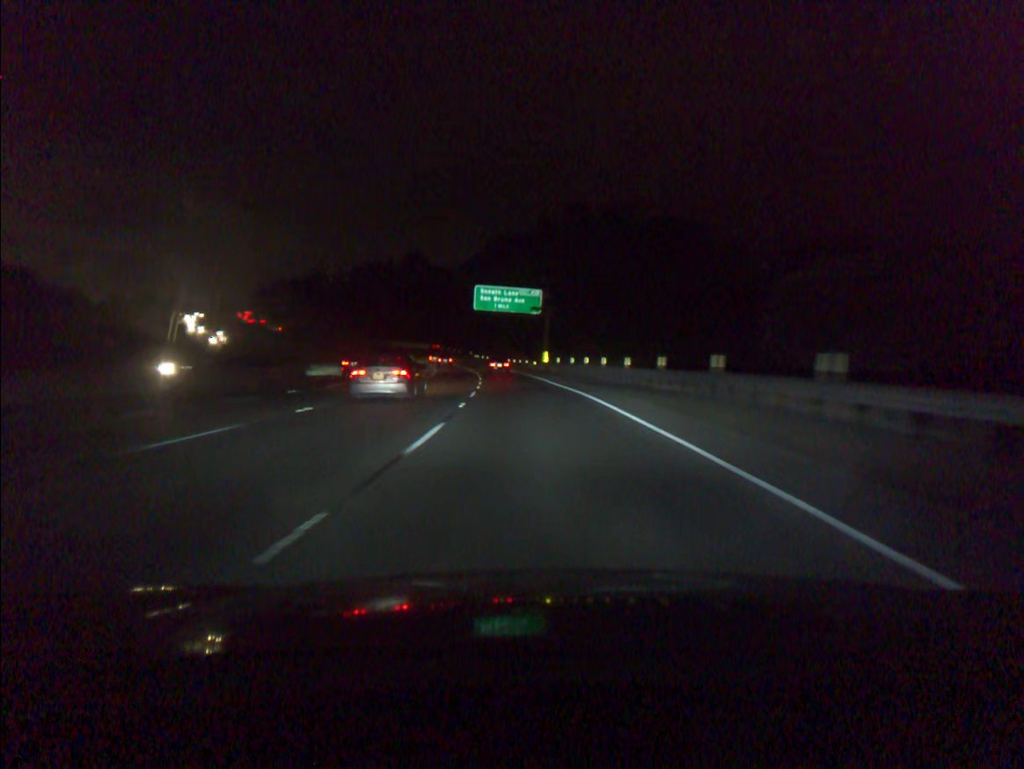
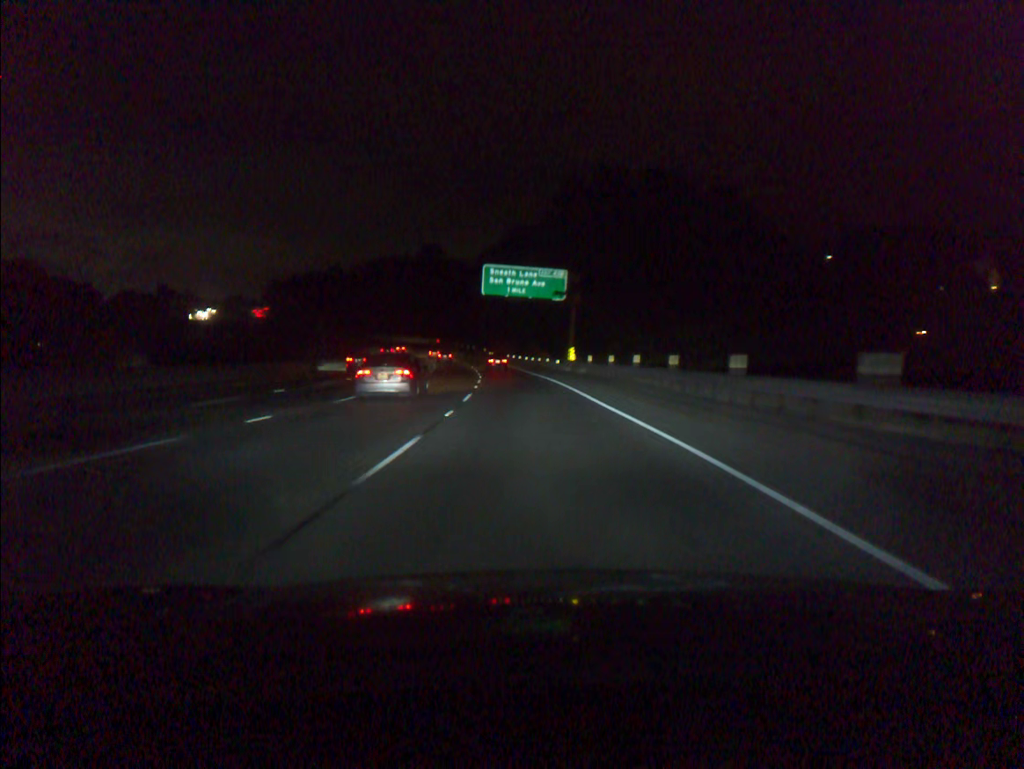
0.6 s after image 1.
(-0.2, +17.1) m; -1°
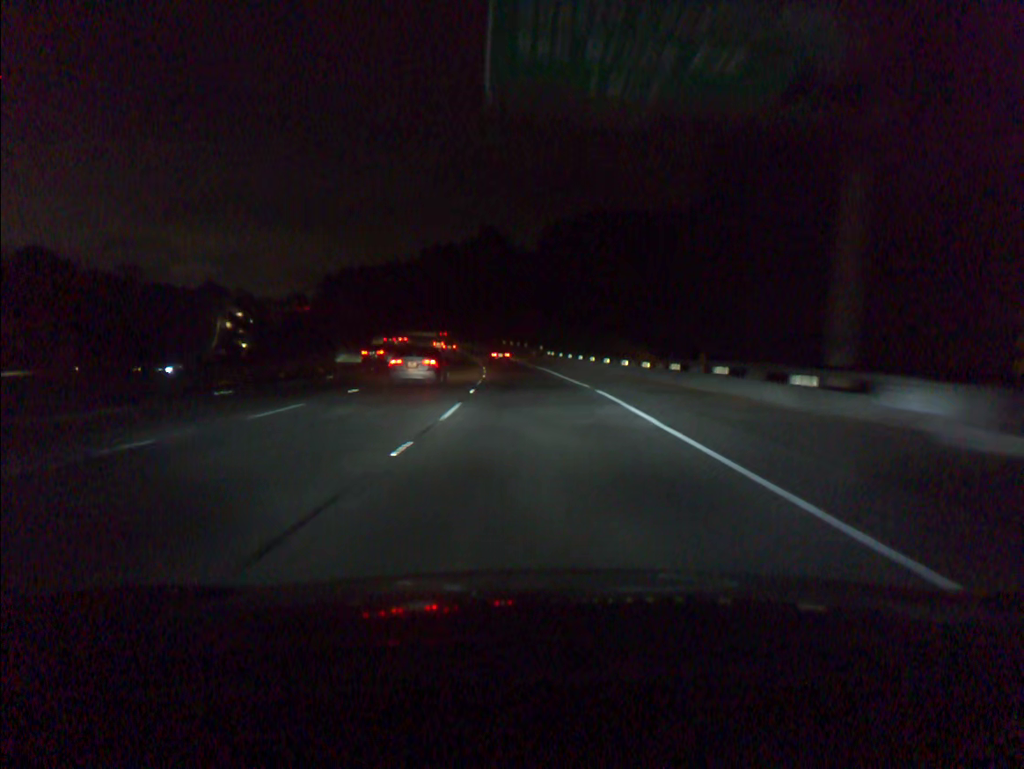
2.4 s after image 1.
(-2.3, +51.9) m; -5°
